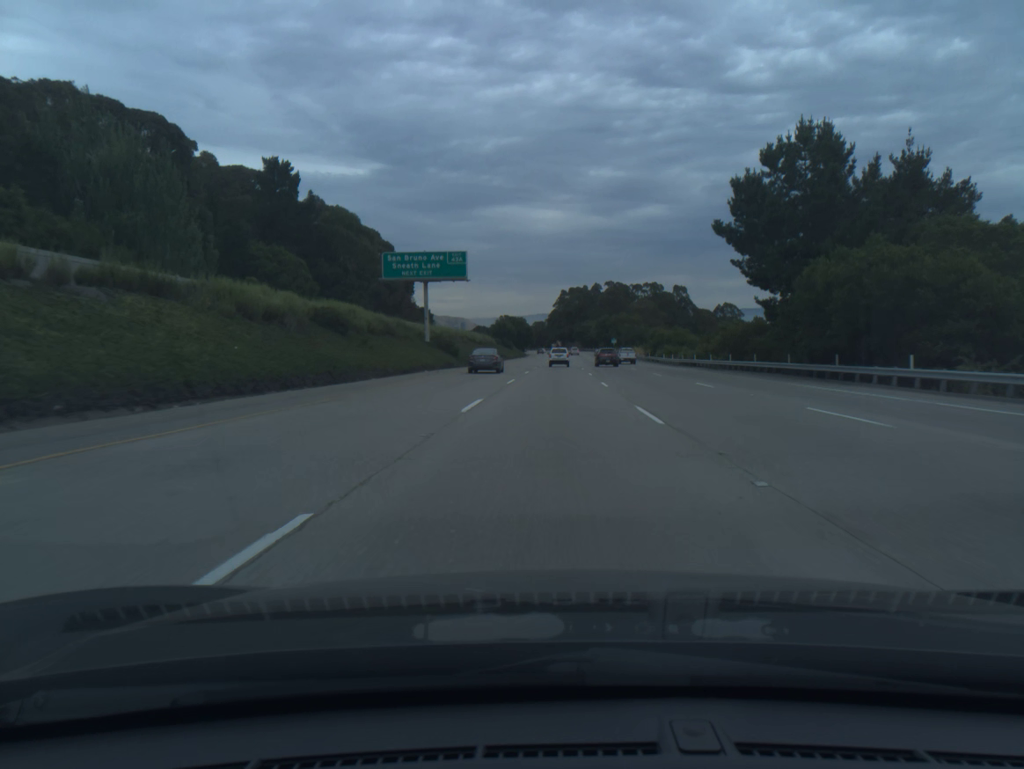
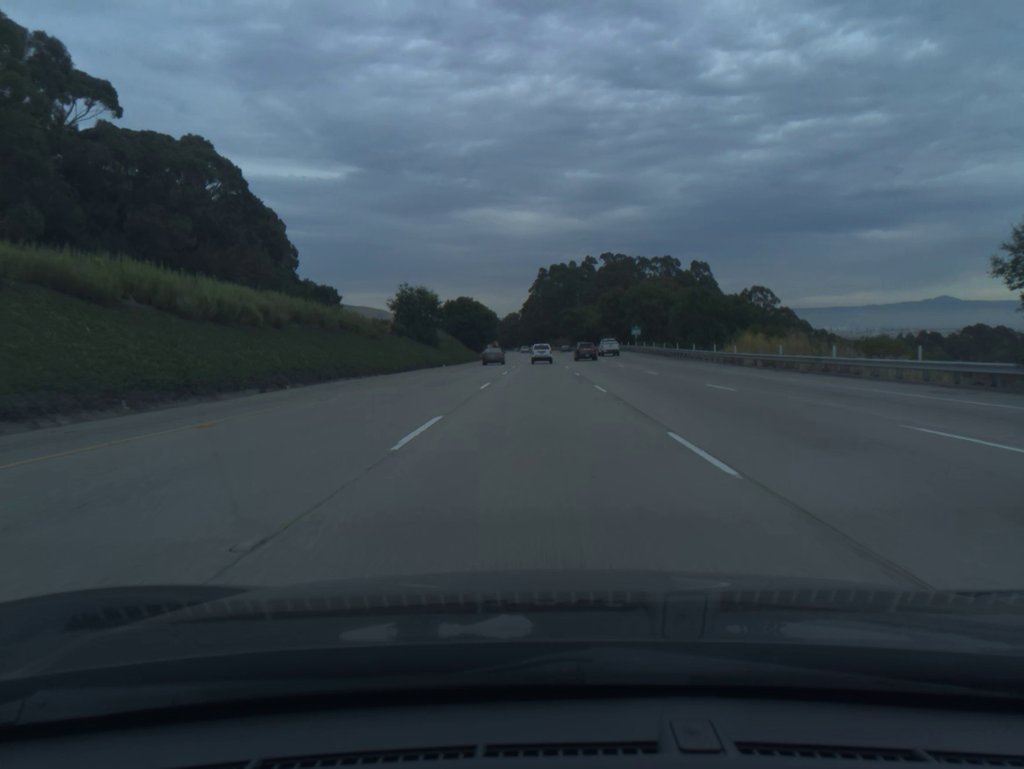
(+2.2, +93.5) m; +2°
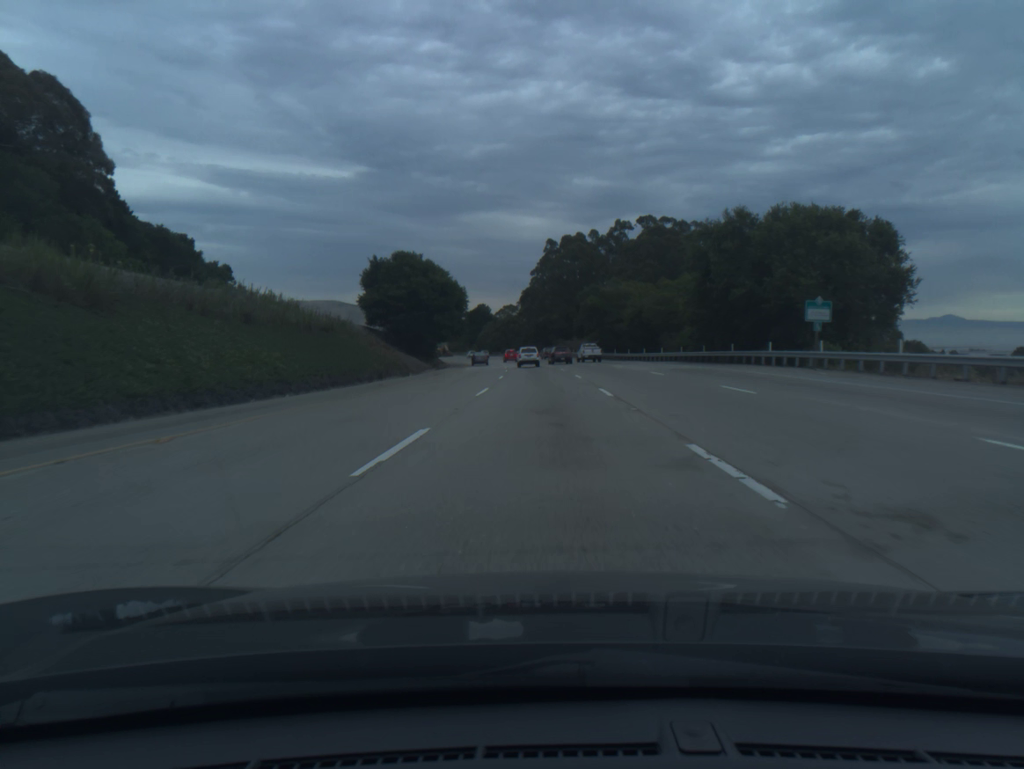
(-0.3, +74.4) m; 0°
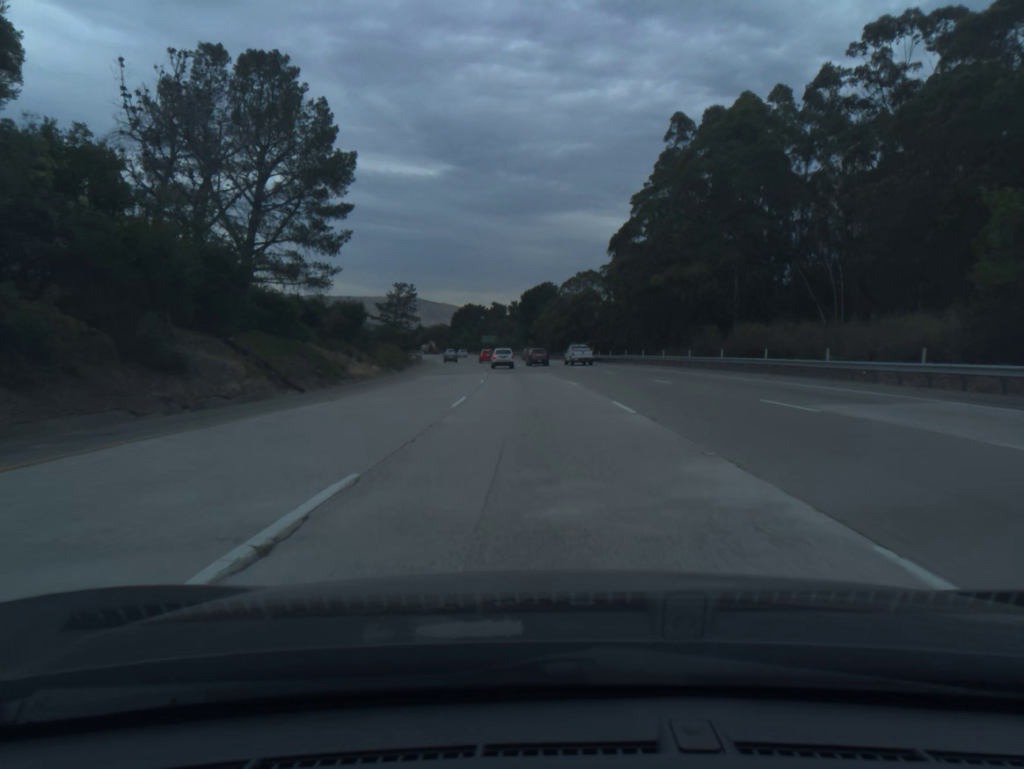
(-3.0, +92.7) m; -5°
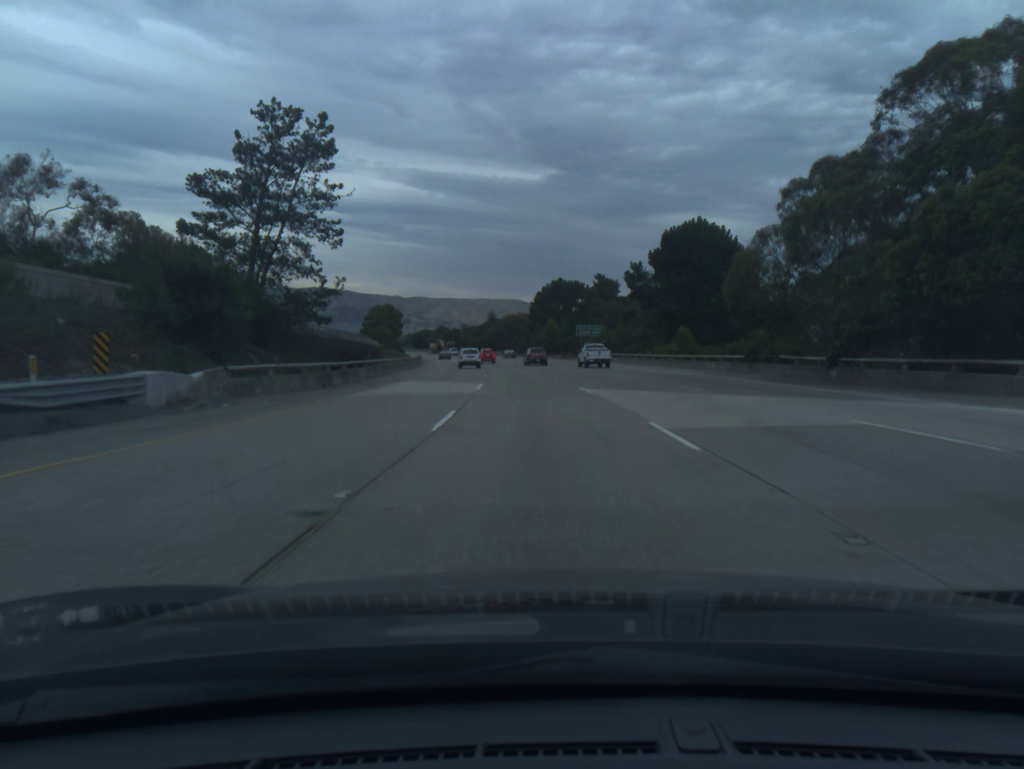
(-6.2, +92.4) m; -7°
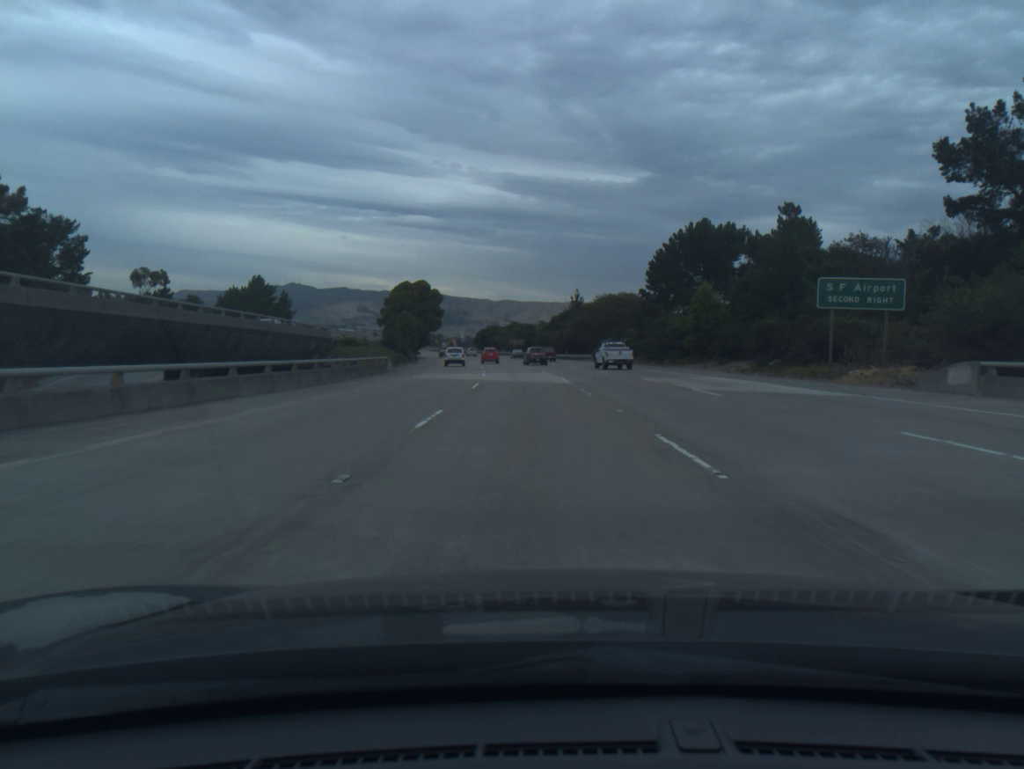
(-4.0, +74.7) m; -7°
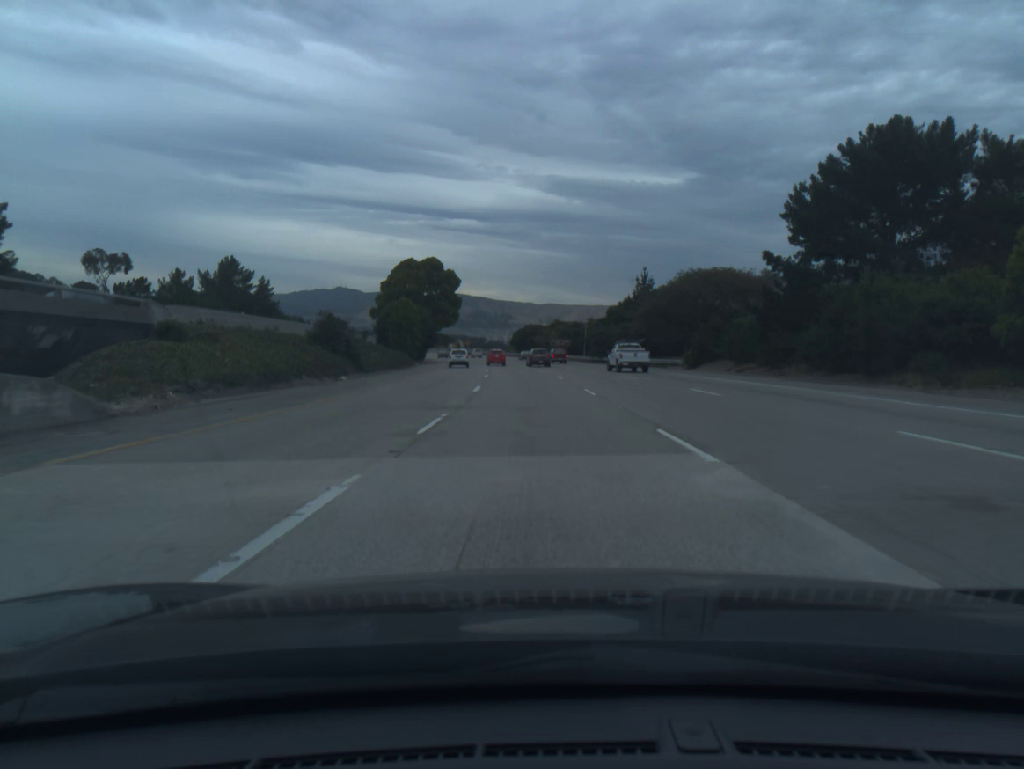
(-1.0, +37.9) m; -3°
